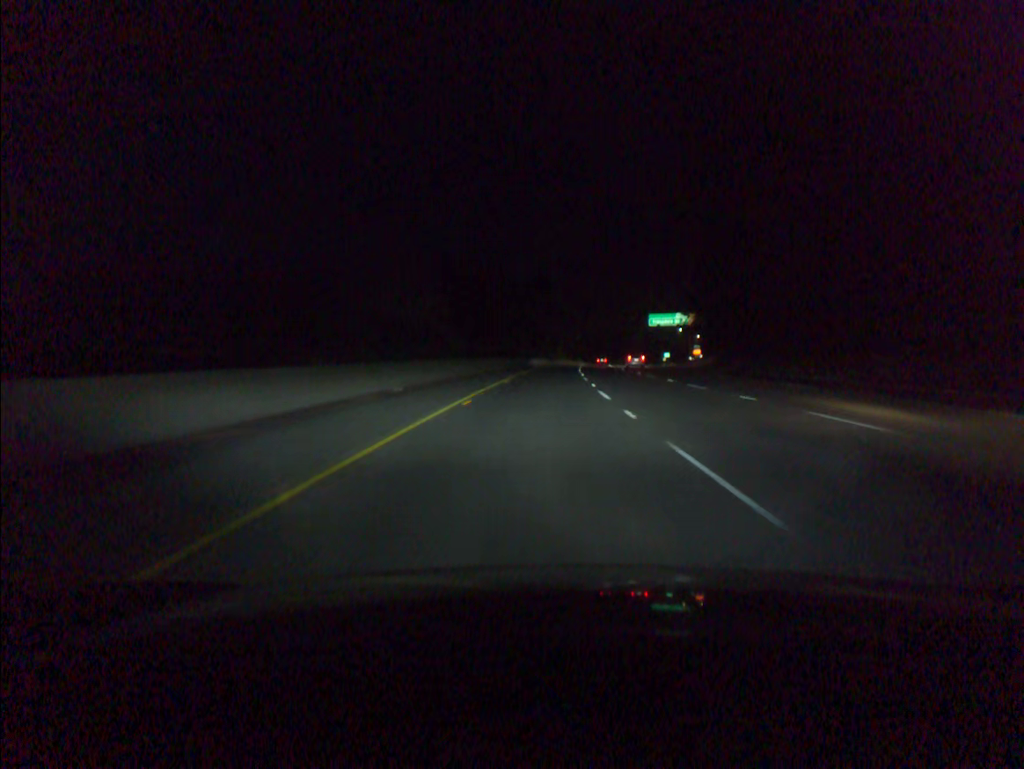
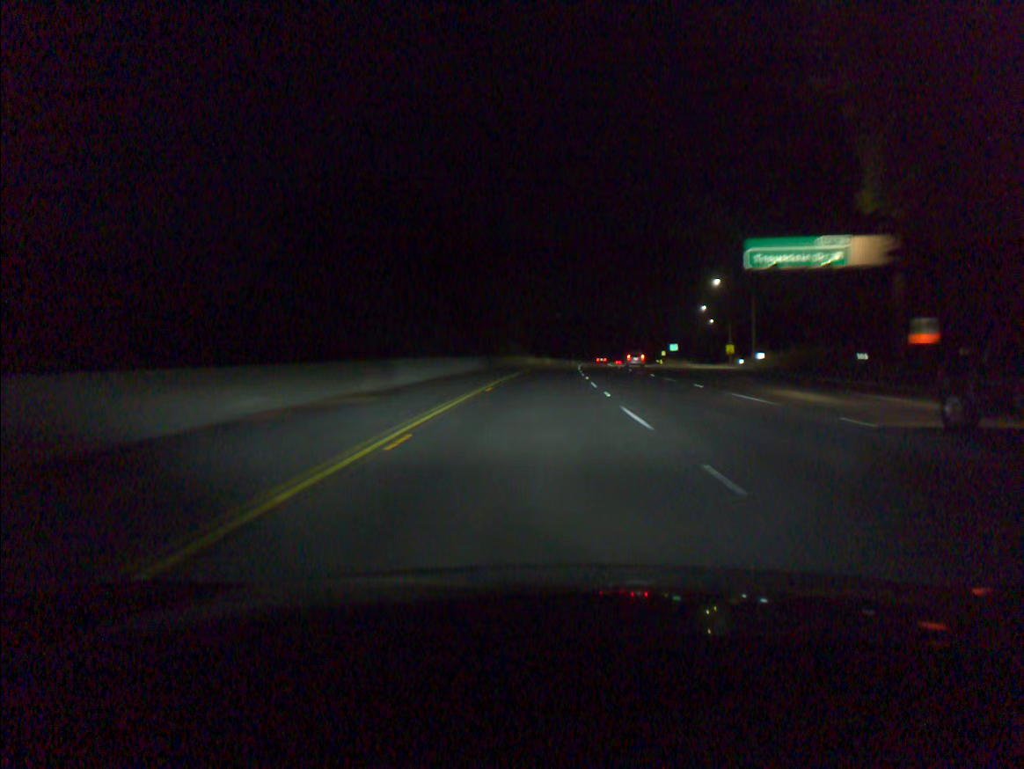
(+2.1, +80.9) m; +3°
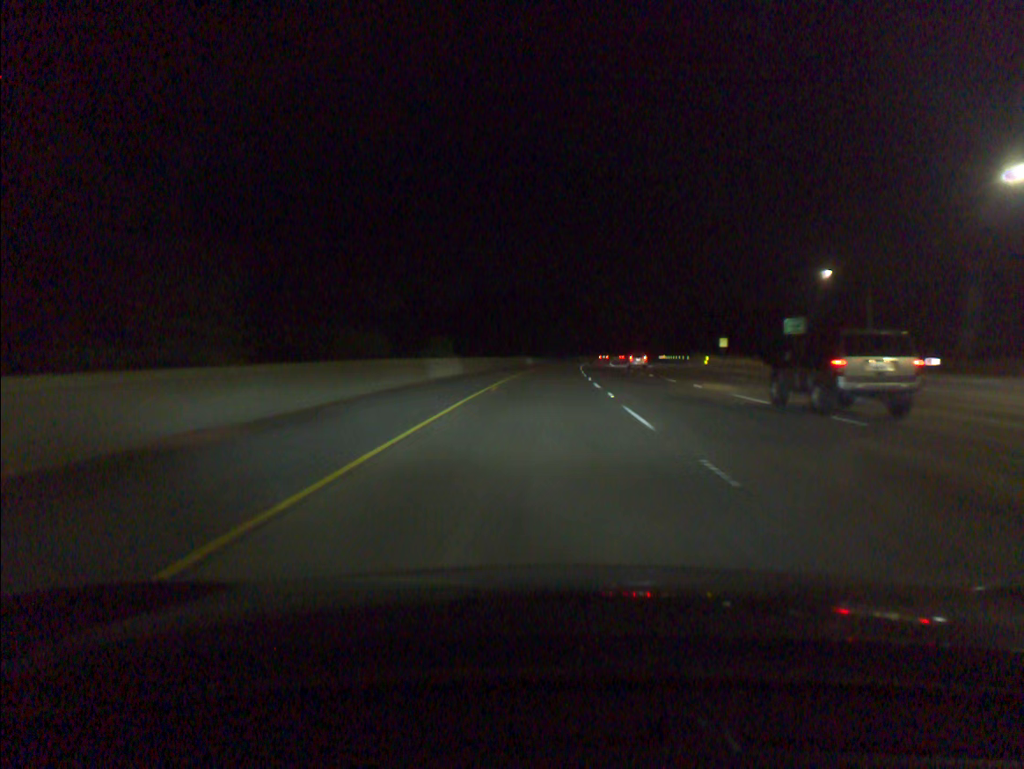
(+3.1, +101.5) m; +4°
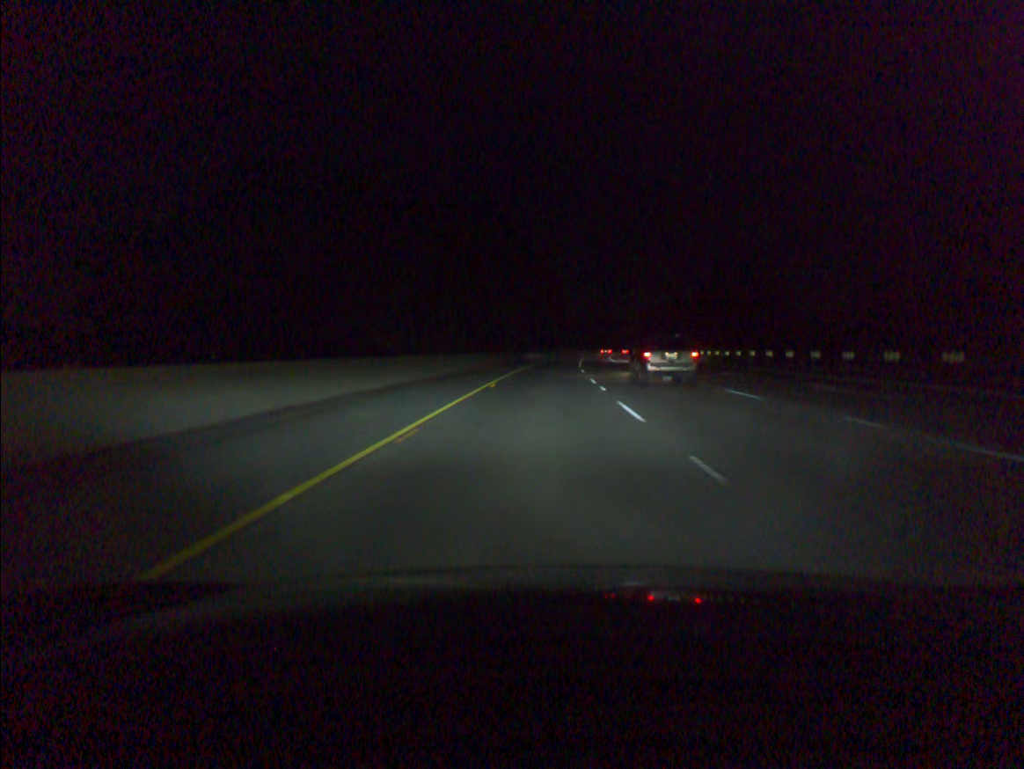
(+3.5, +101.6) m; +4°
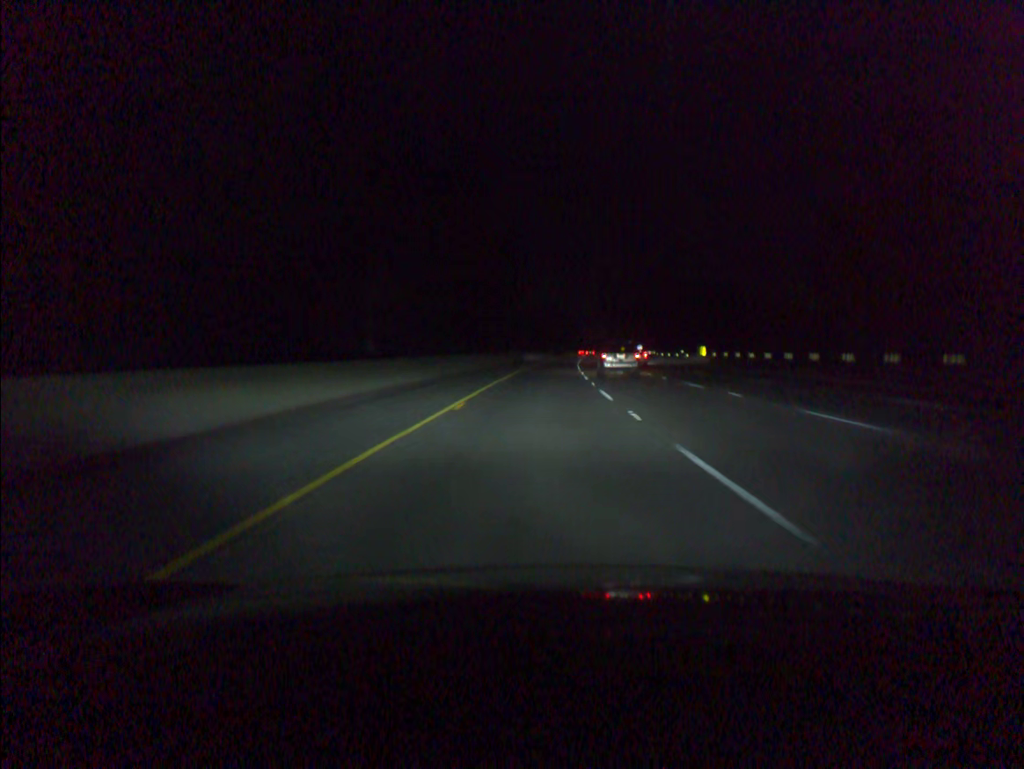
(+2.1, +80.9) m; +3°
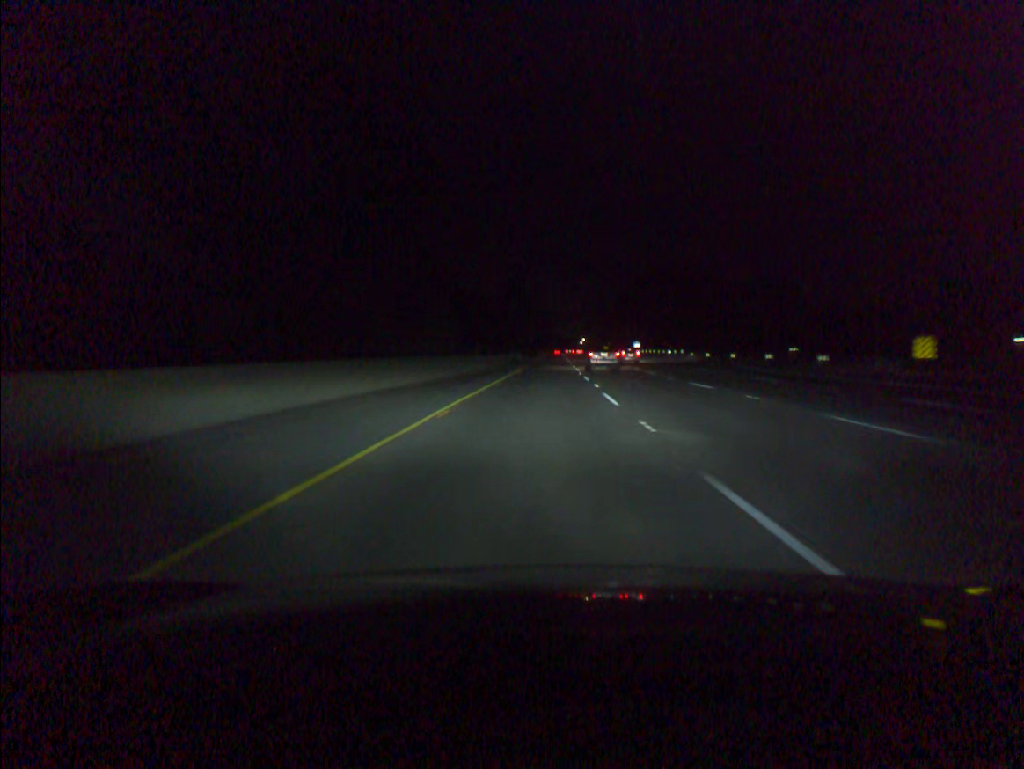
(+1.2, +60.6) m; +2°
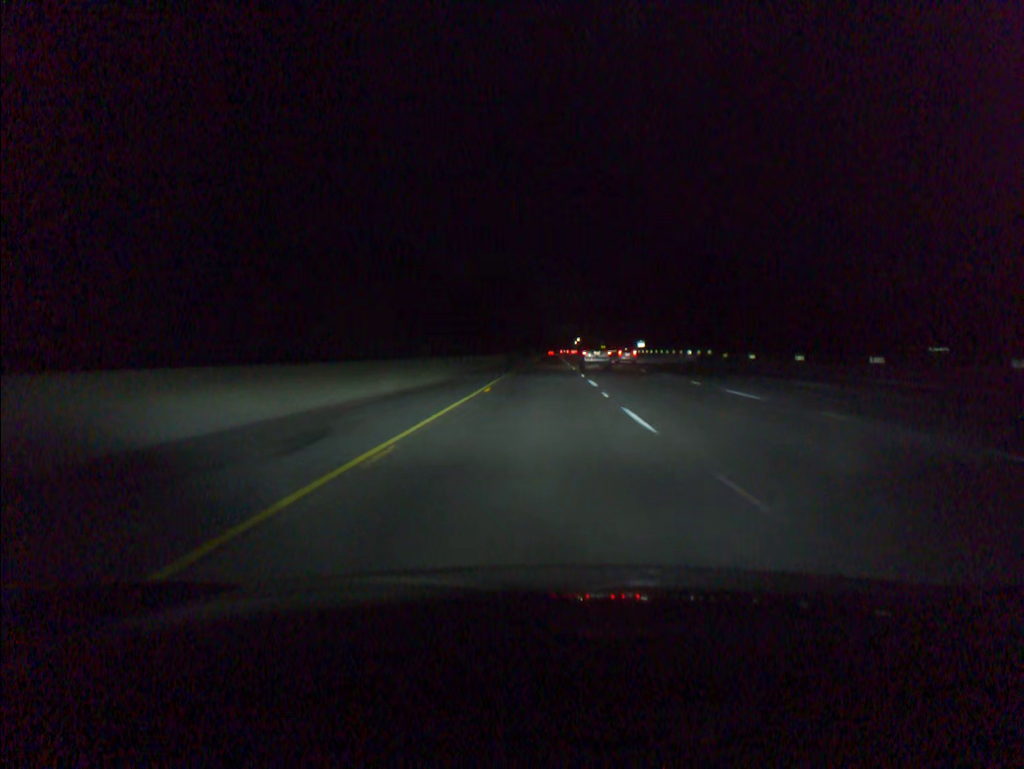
(+0.1, +20.2) m; +1°
